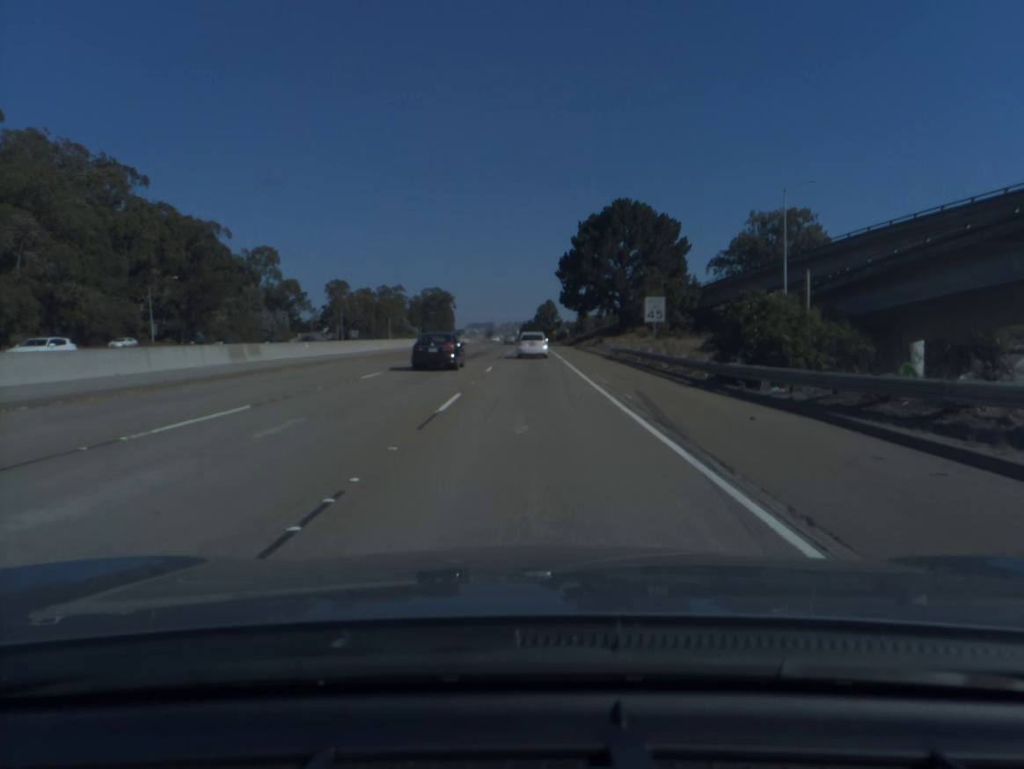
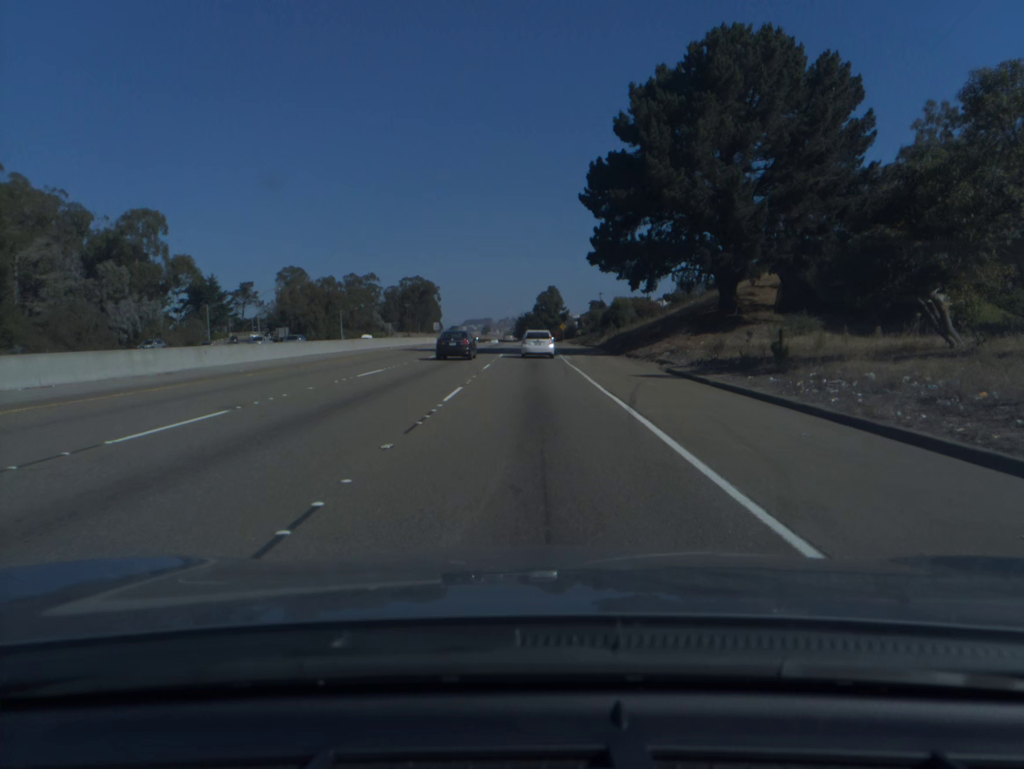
(+0.1, +59.0) m; 0°
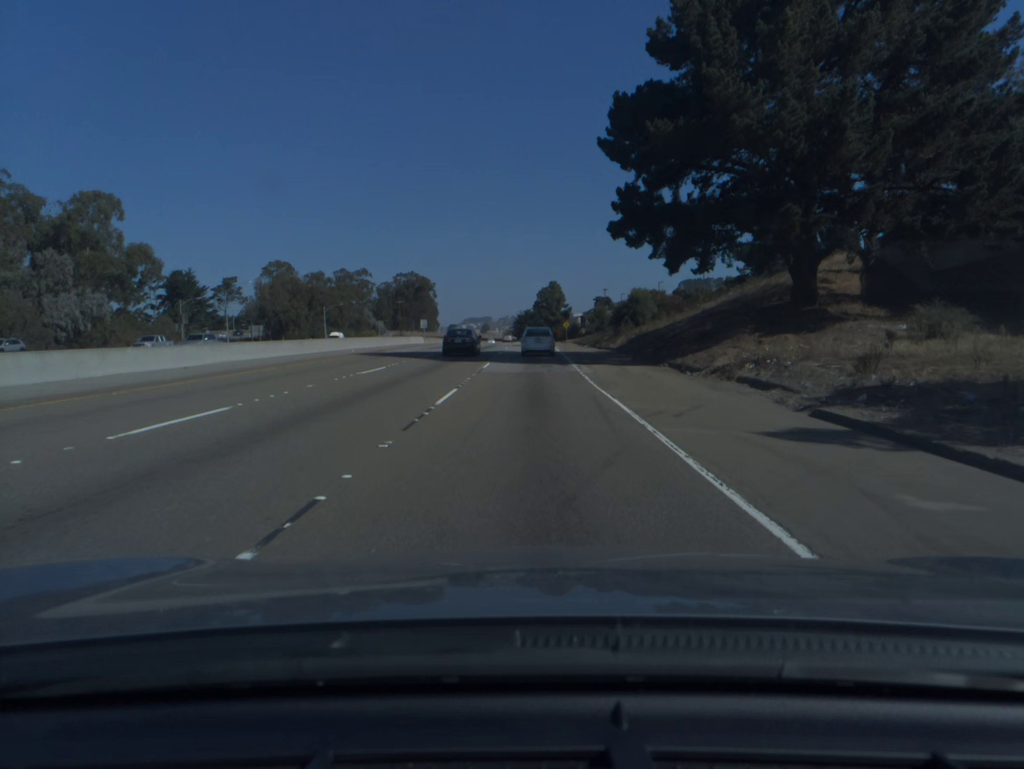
(0.0, +14.5) m; 0°
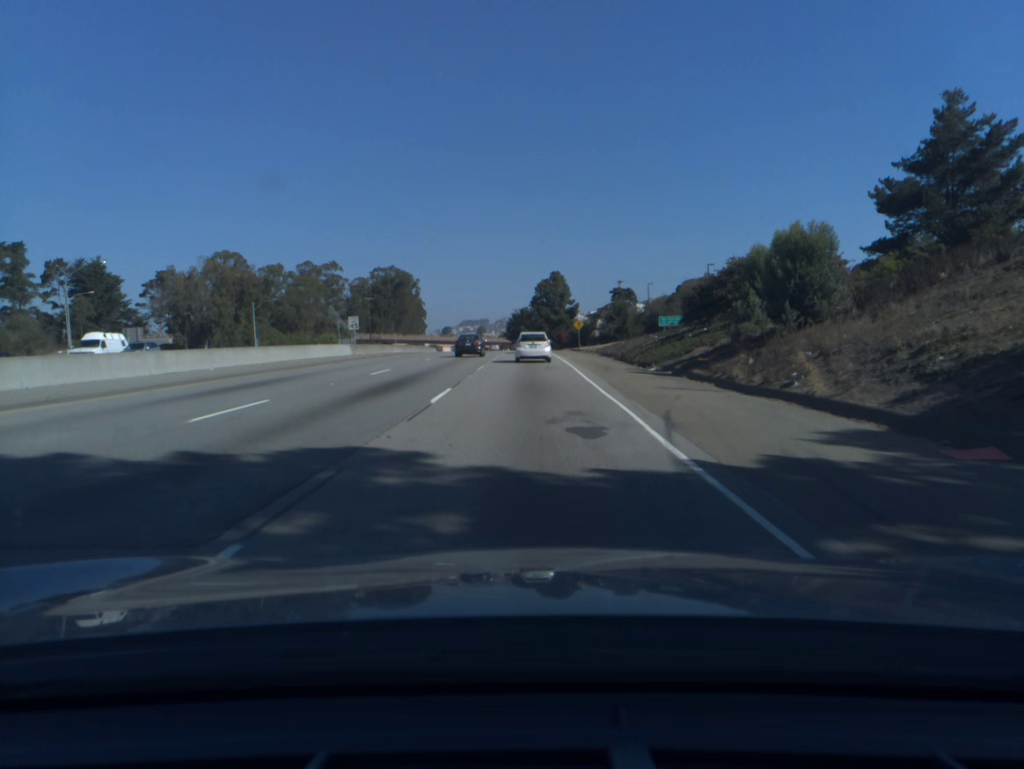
(+0.1, +42.4) m; 0°
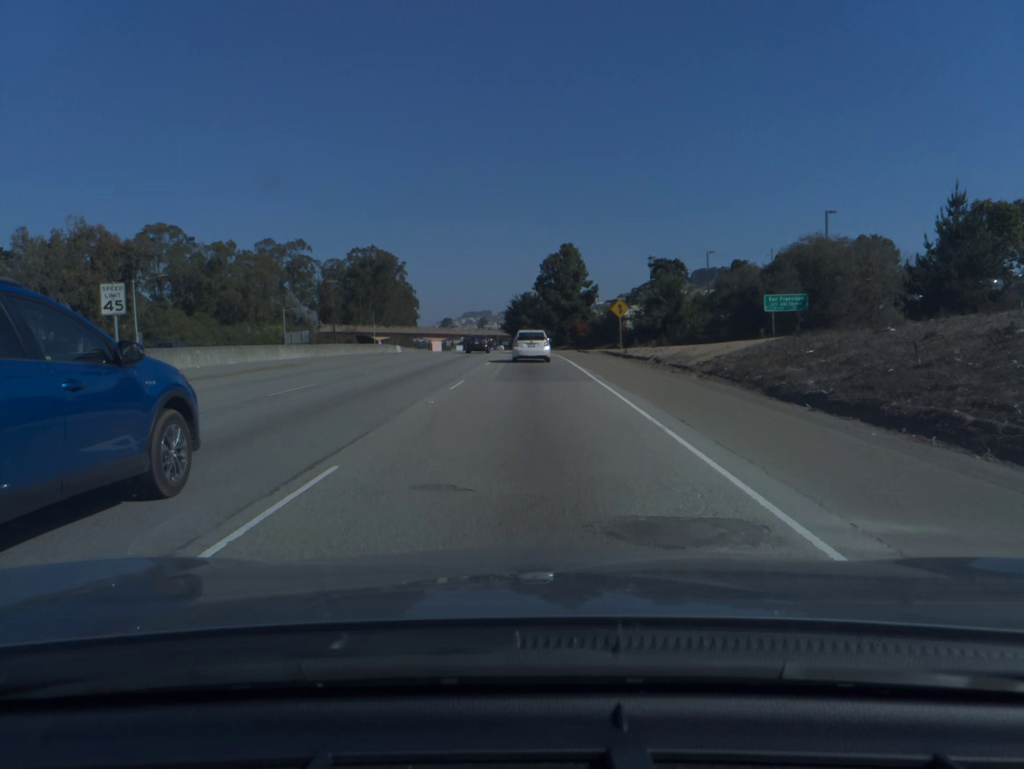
(-0.1, +40.6) m; 0°
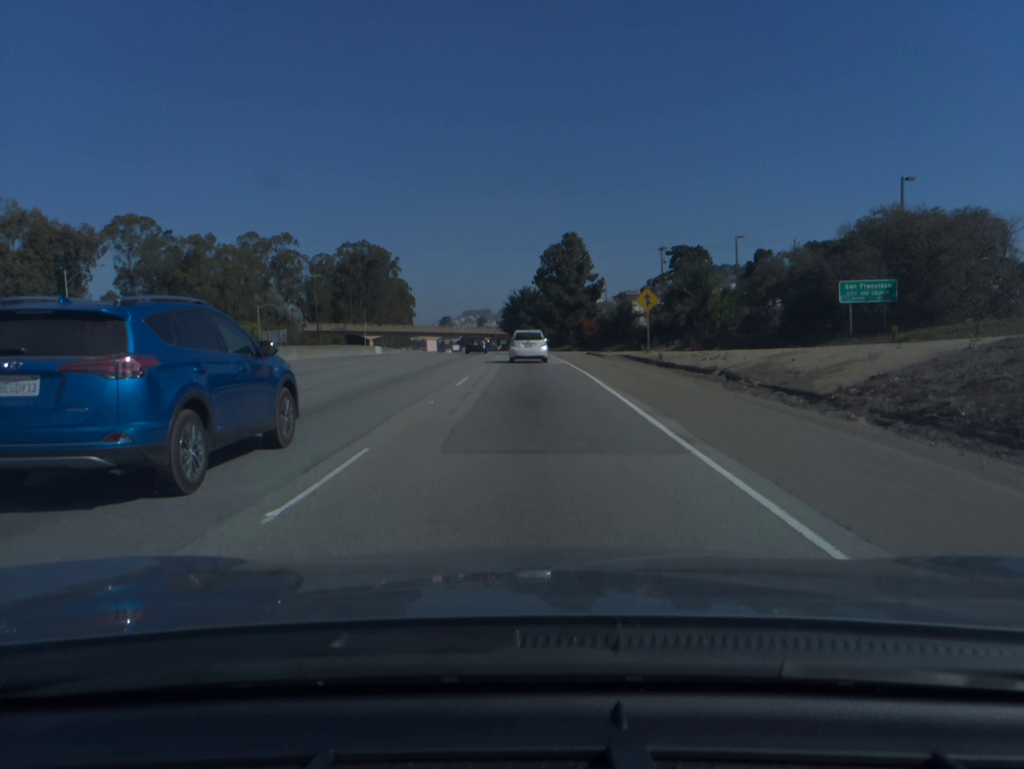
(0.0, +13.2) m; 0°
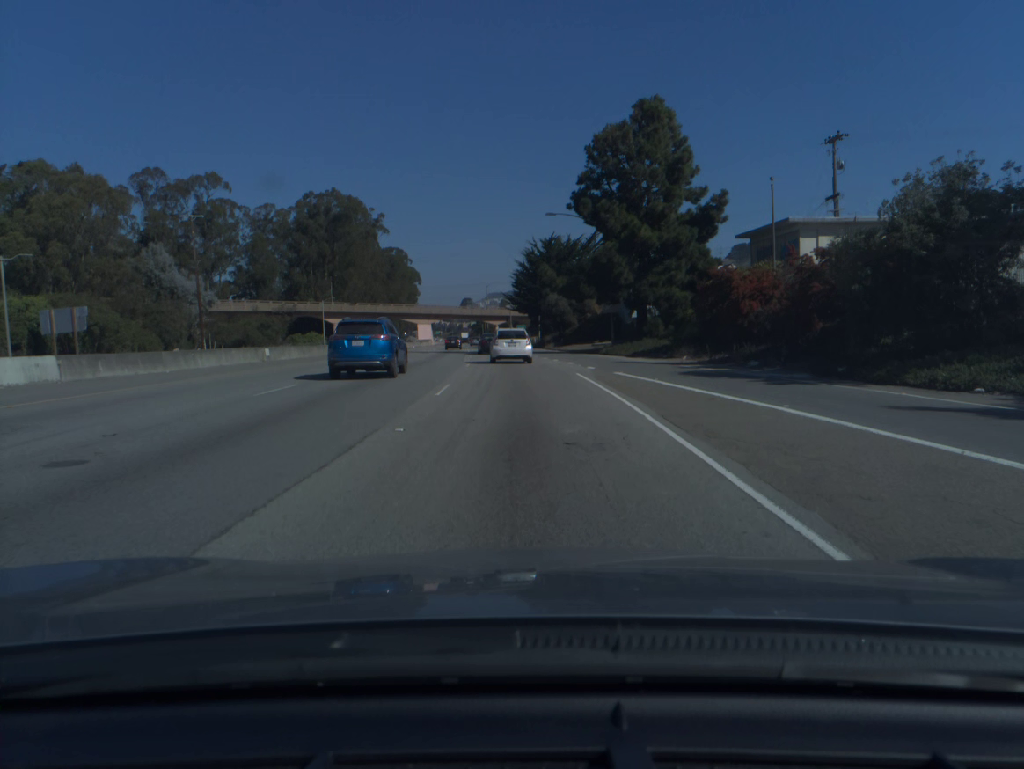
(-0.6, +63.3) m; -2°
